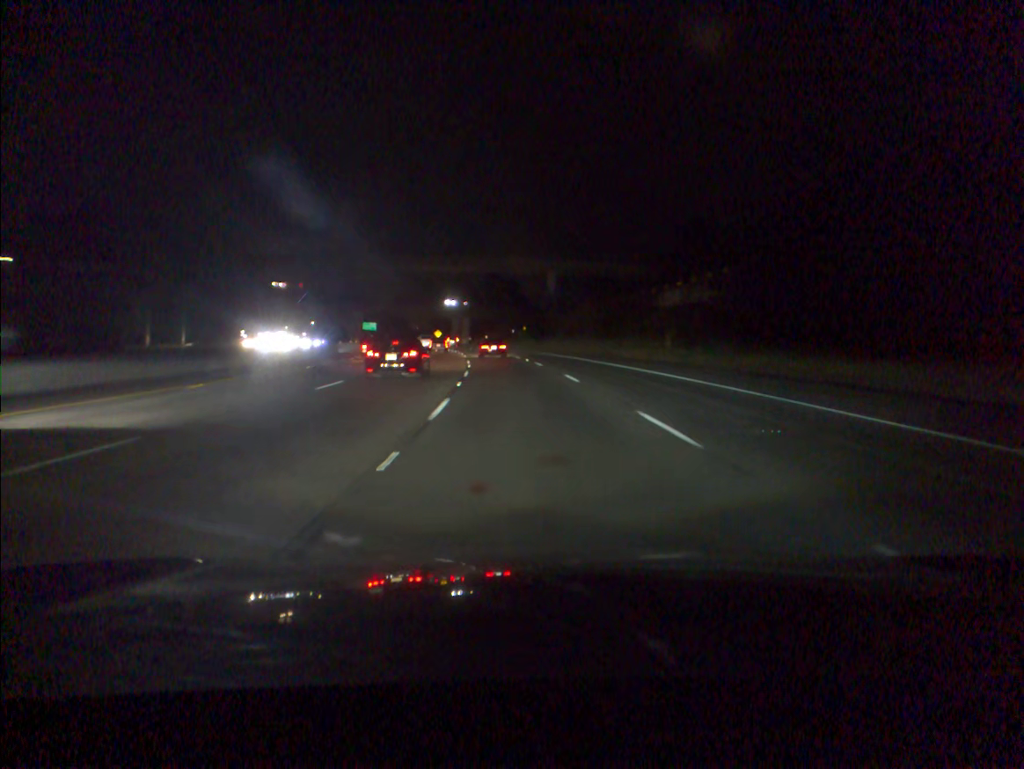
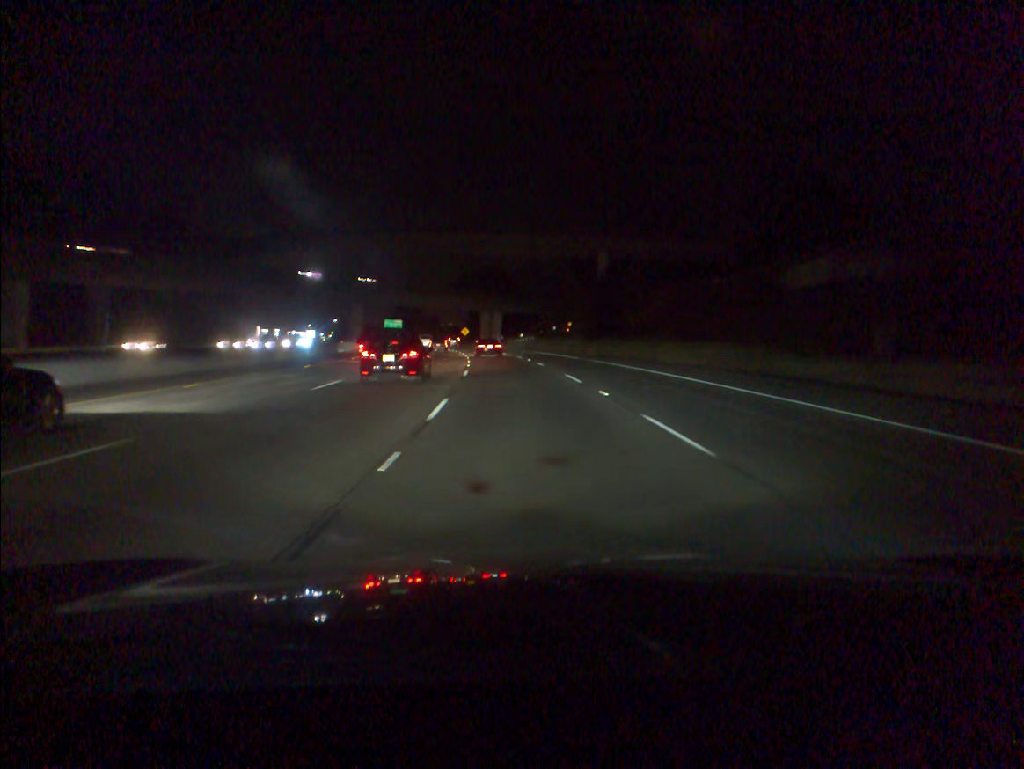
(-0.7, +29.5) m; -3°
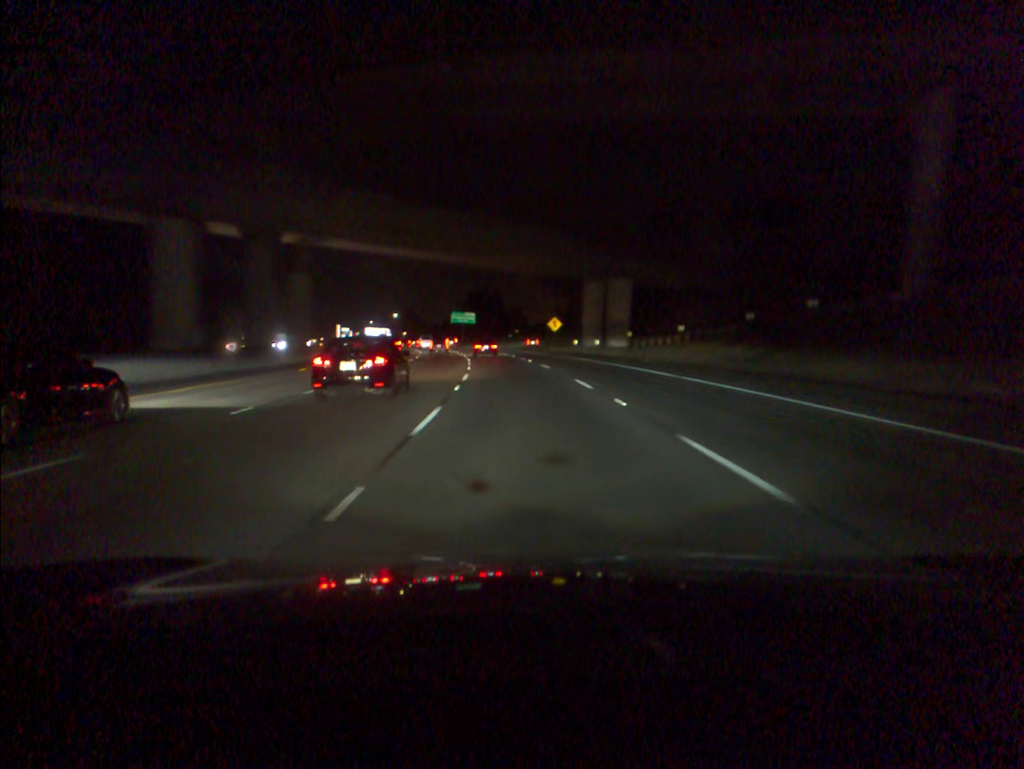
(-4.6, +75.0) m; -7°
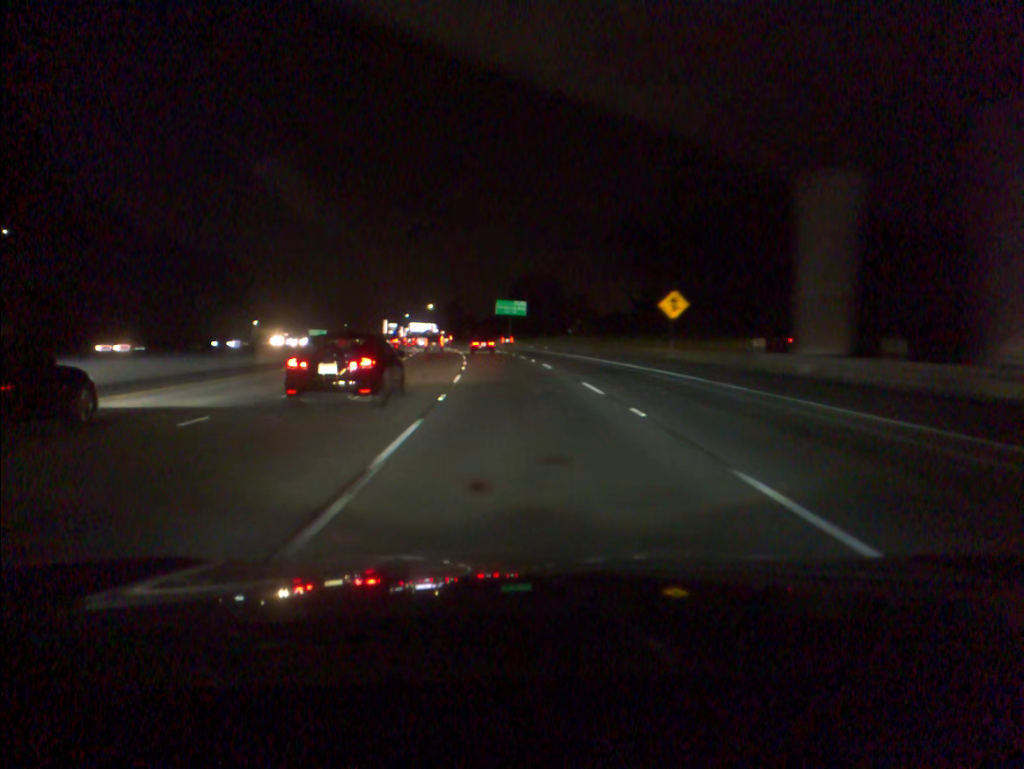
(-1.5, +46.5) m; -4°
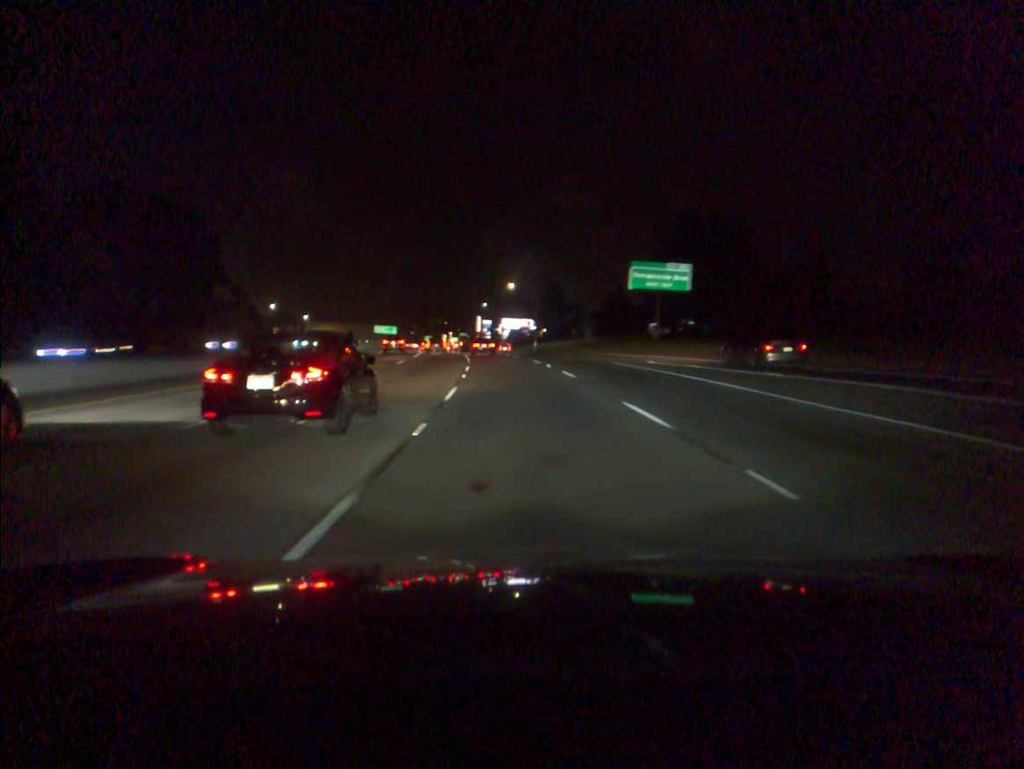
(-5.7, +78.8) m; -8°
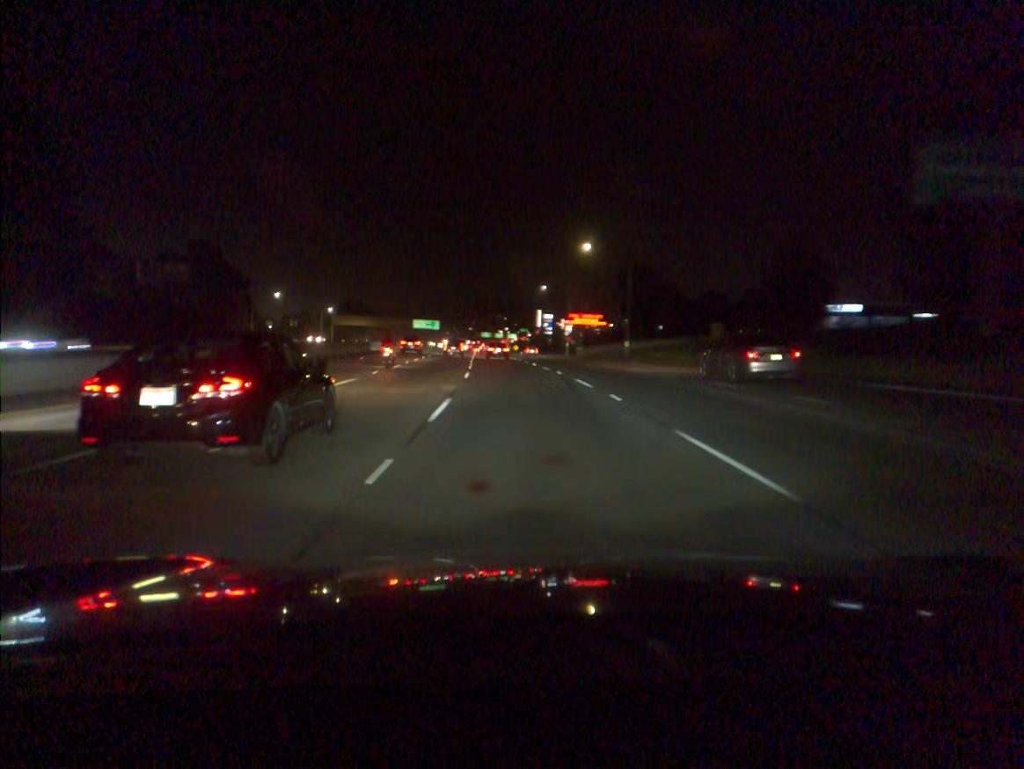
(-2.0, +48.1) m; -4°
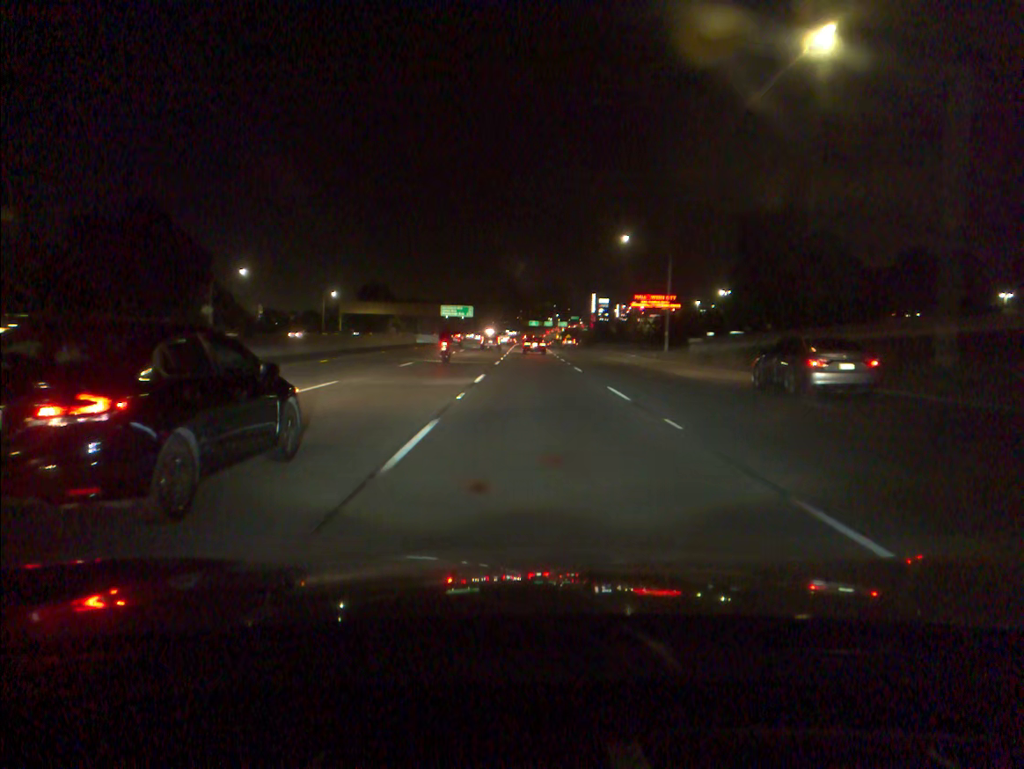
(-1.8, +48.6) m; -4°
